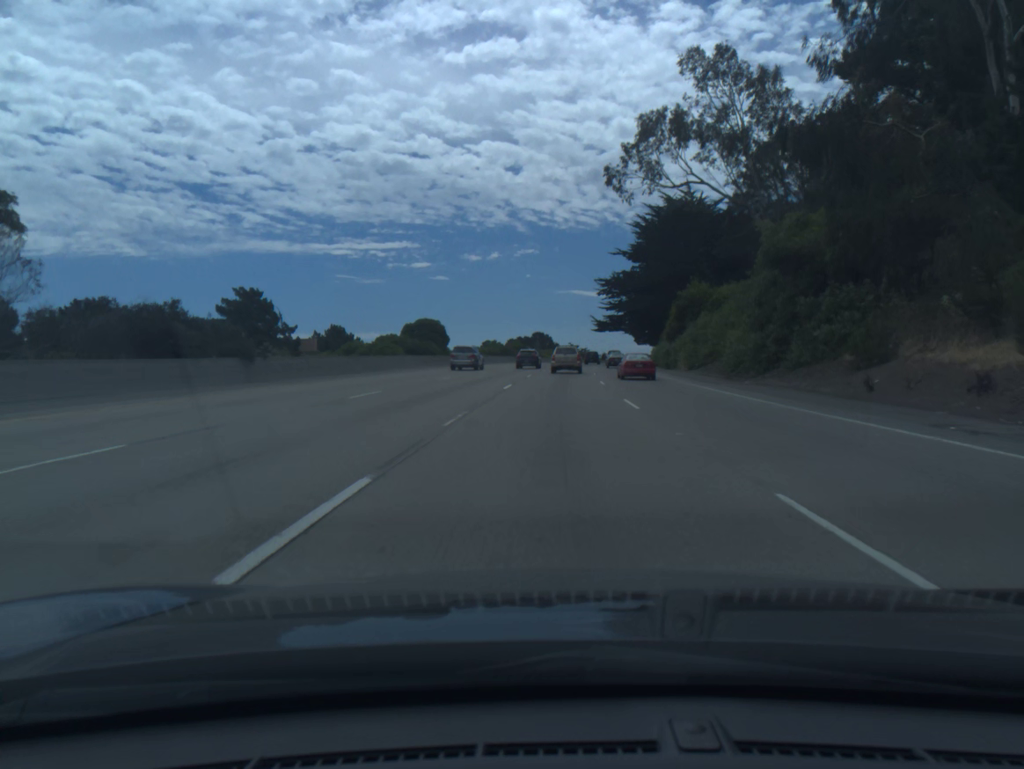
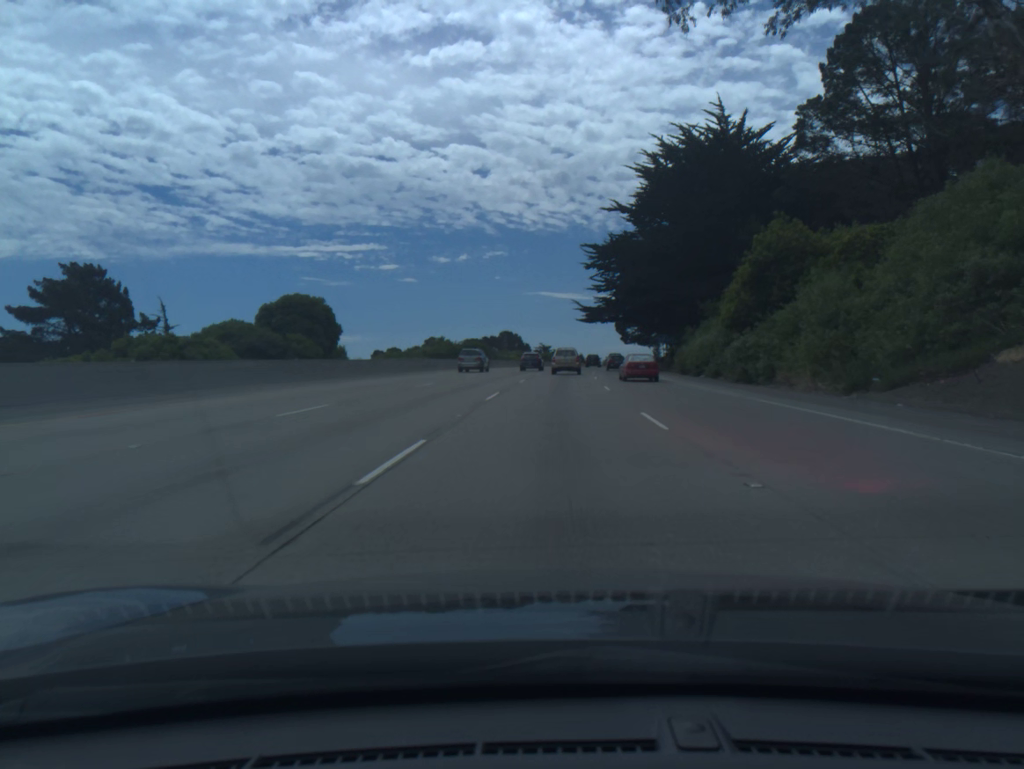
(+0.7, +34.1) m; +2°
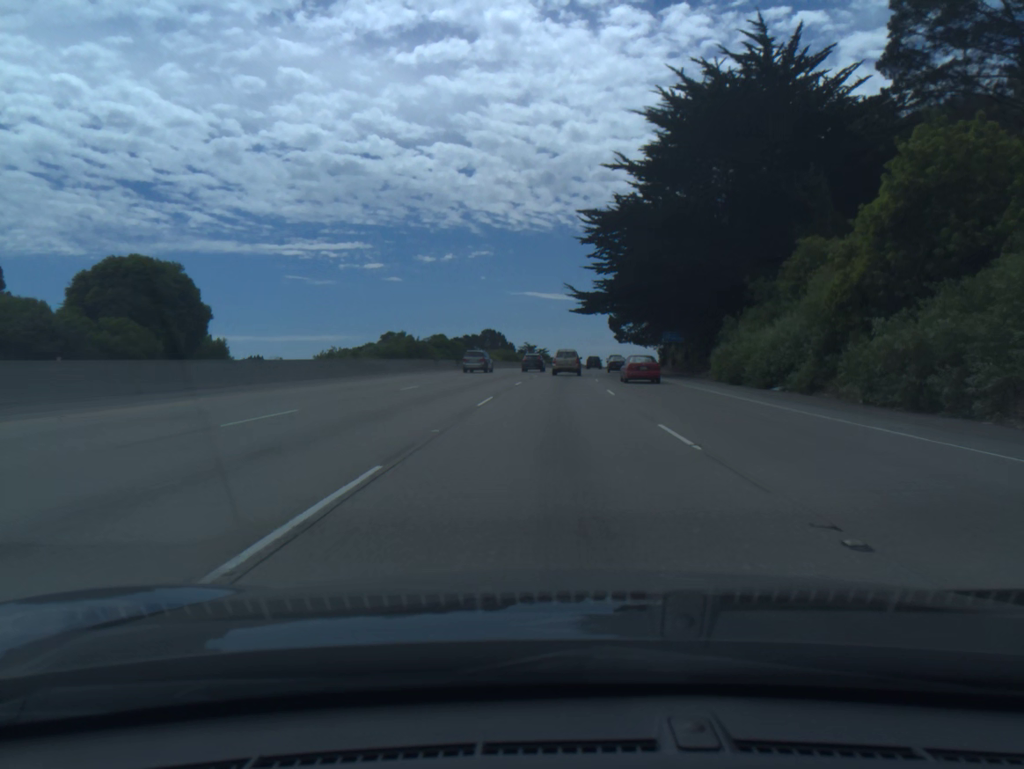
(+0.1, +17.2) m; +1°
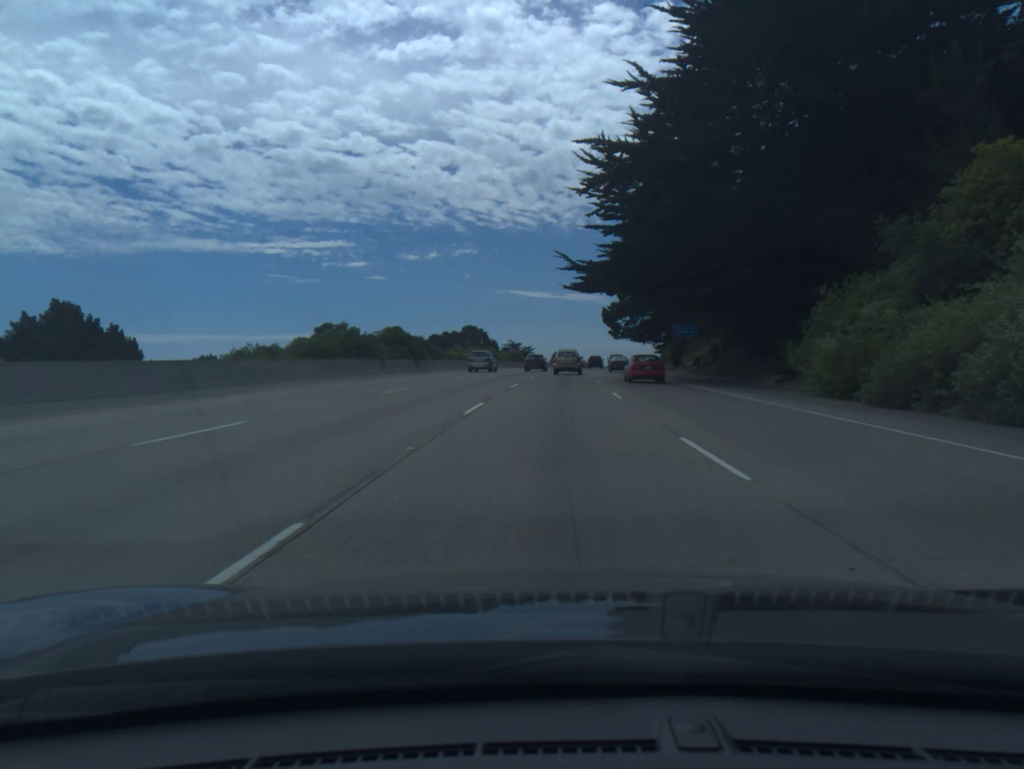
(+0.2, +17.2) m; +1°
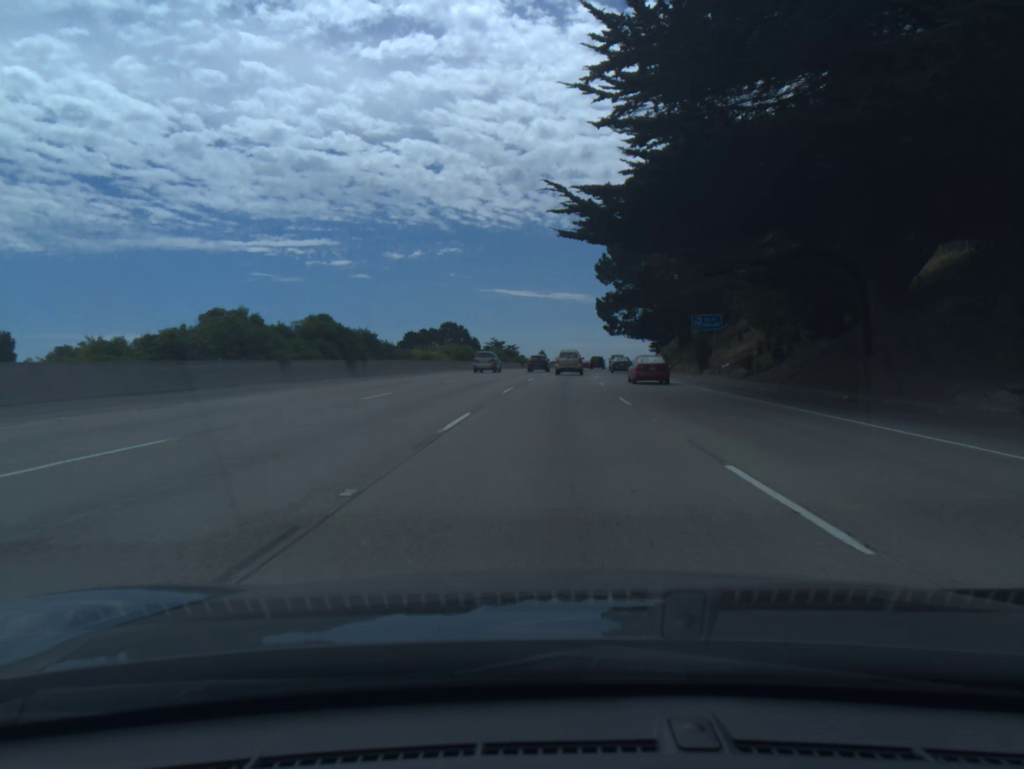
(+0.2, +17.3) m; +1°
